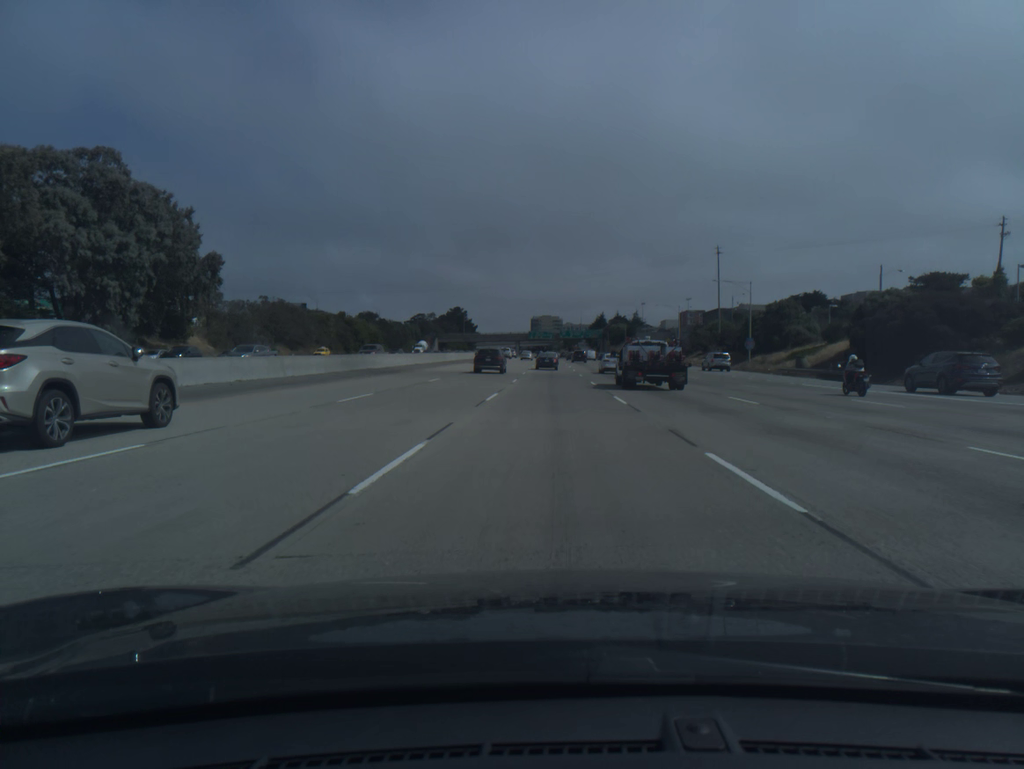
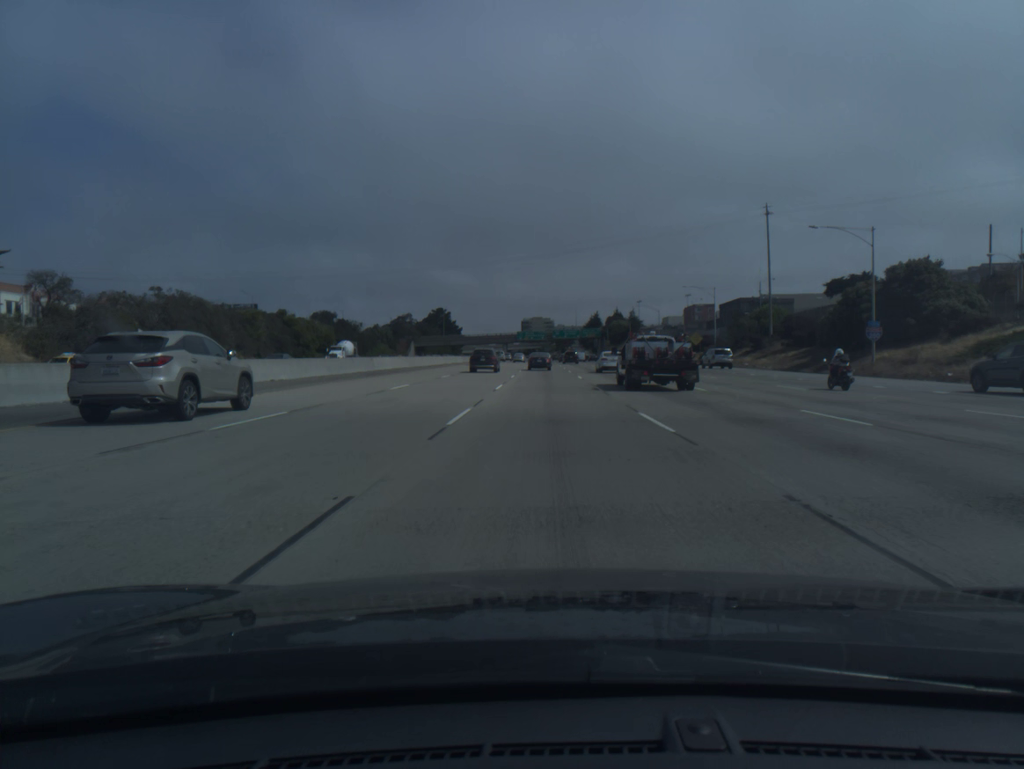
(+0.1, +36.2) m; +1°
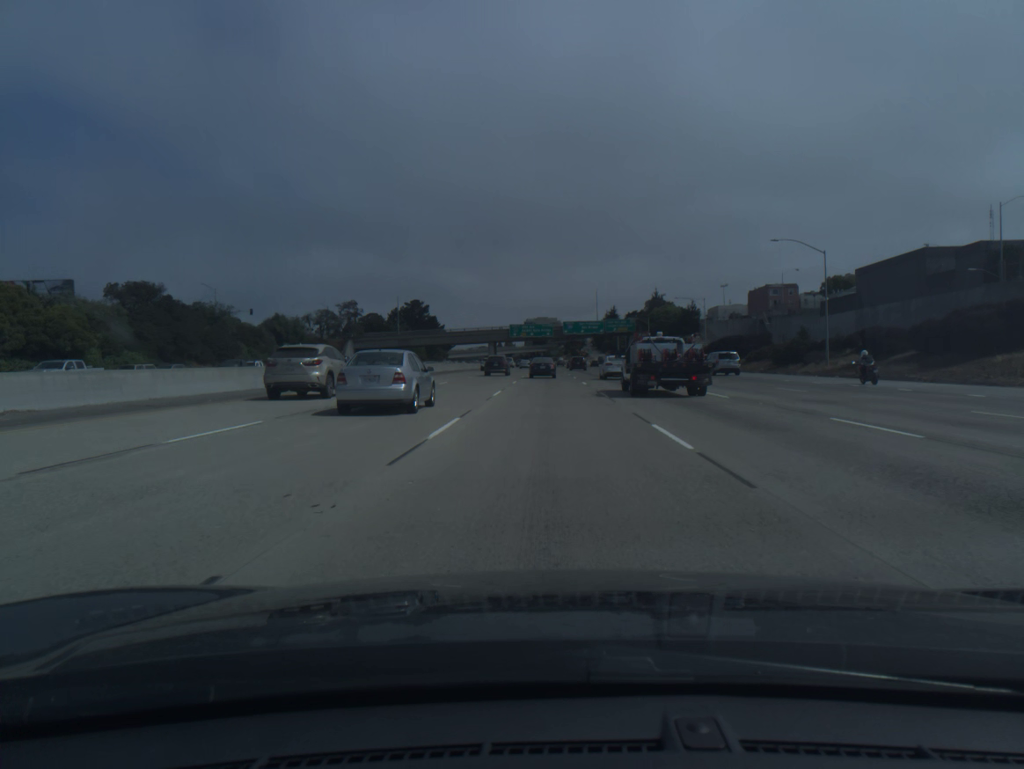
(-0.2, +87.8) m; 0°
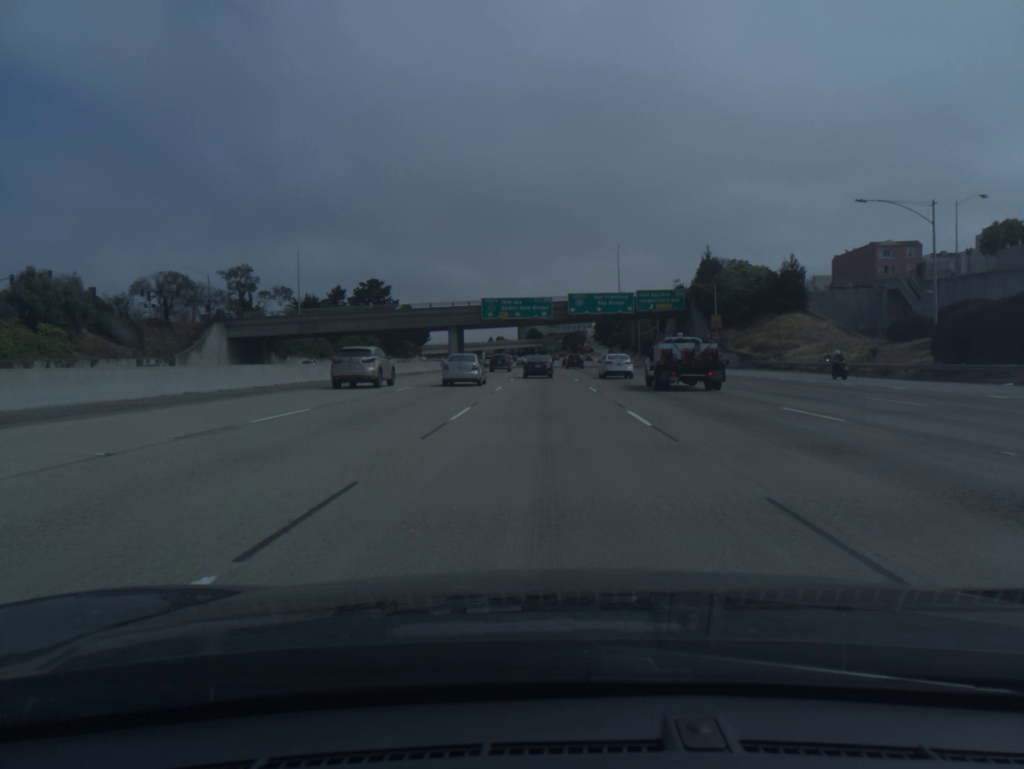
(+0.2, +67.3) m; 0°
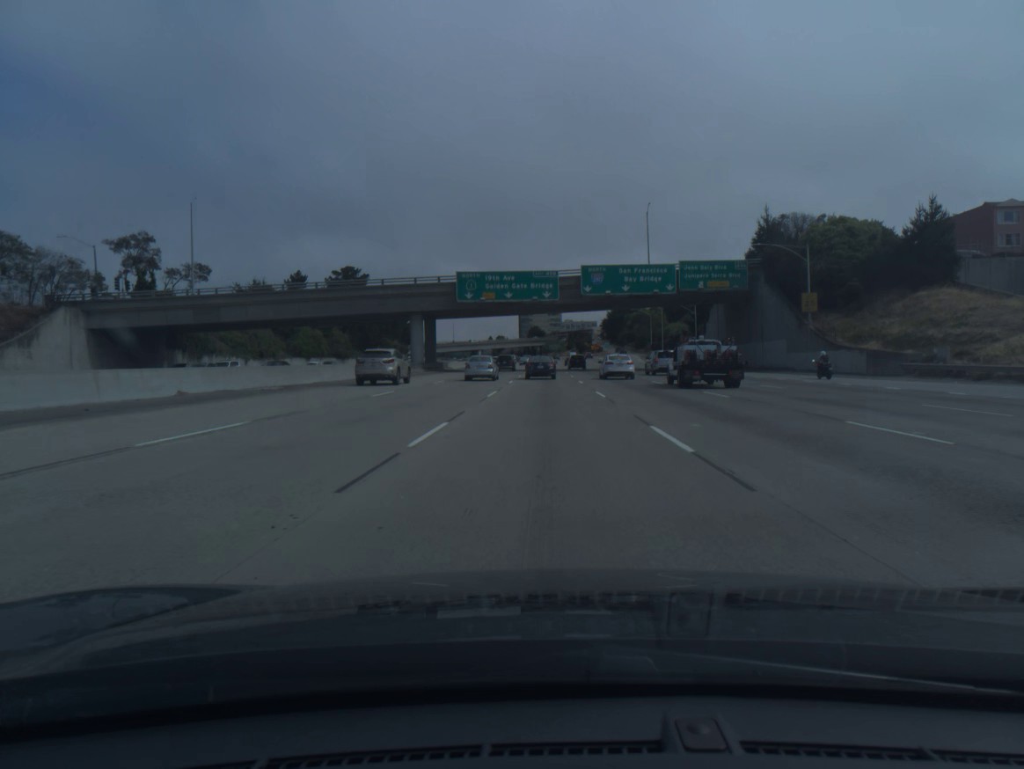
(0.0, +32.7) m; 0°
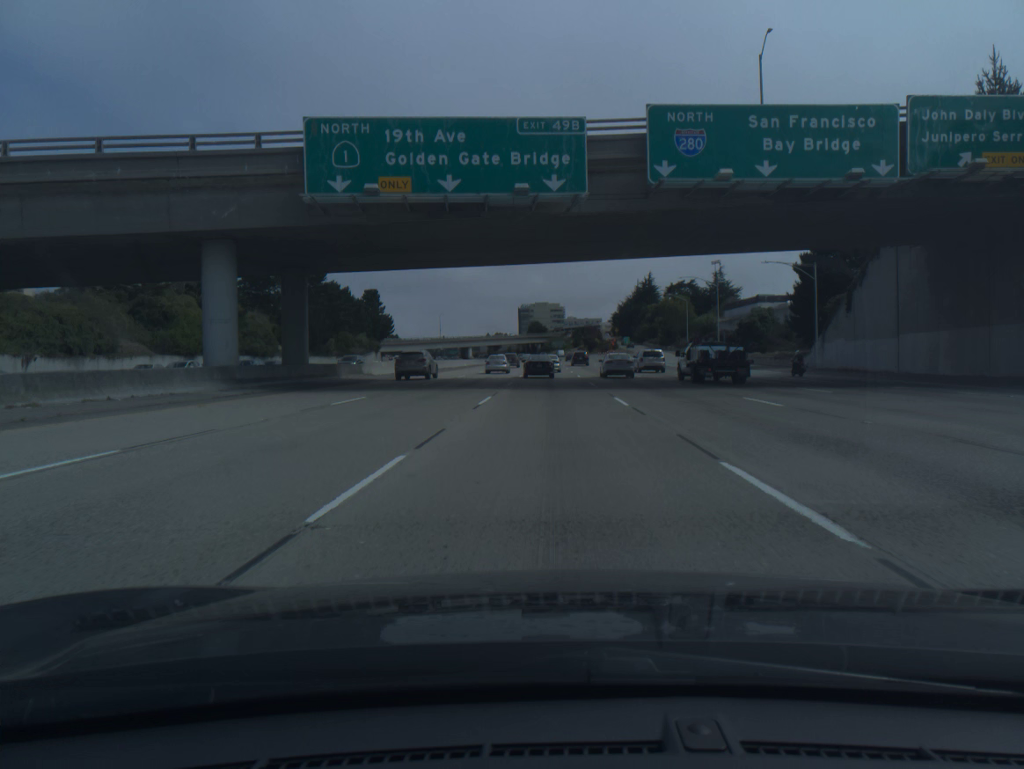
(-0.1, +47.8) m; 0°
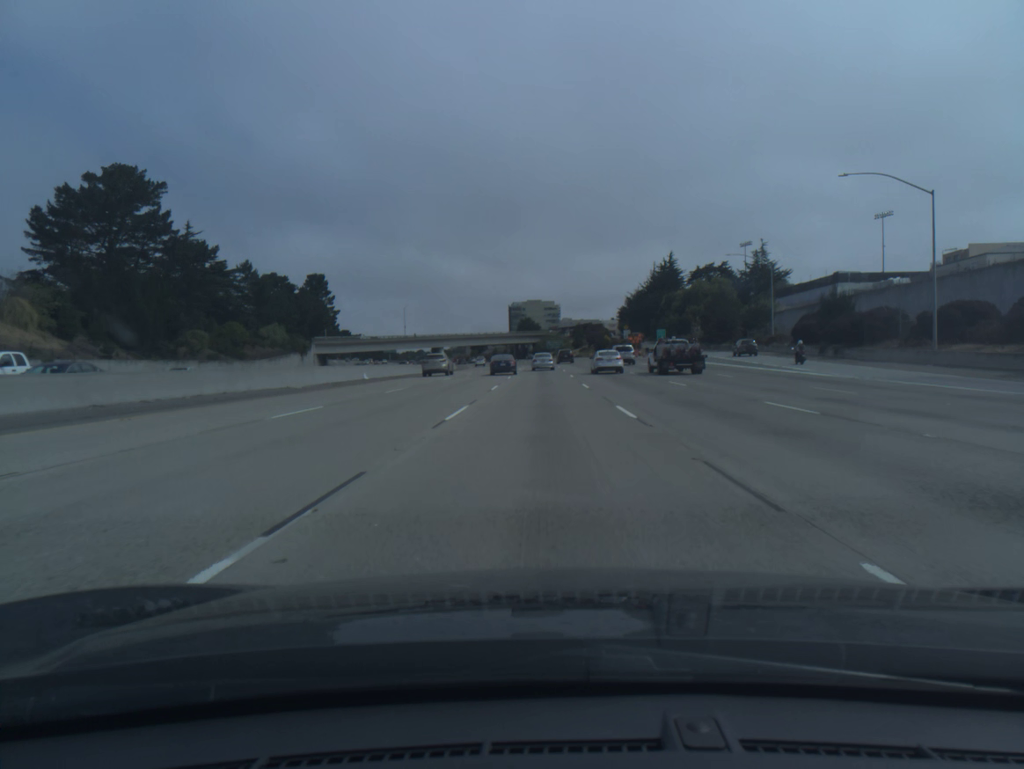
(+0.3, +61.3) m; 0°
